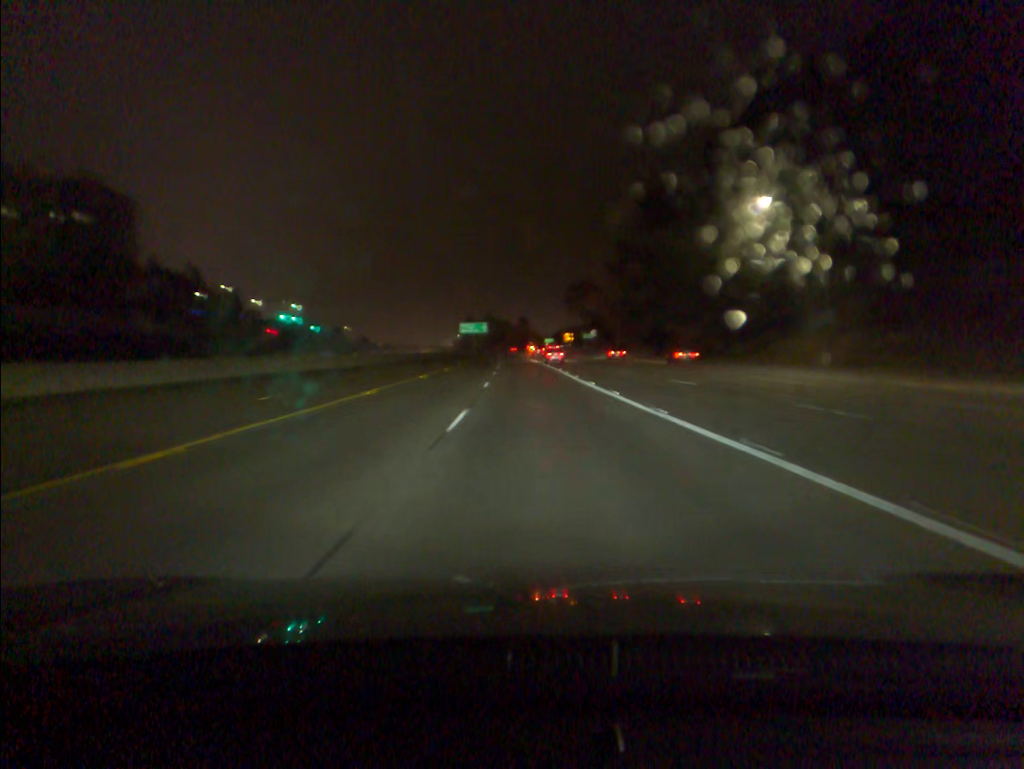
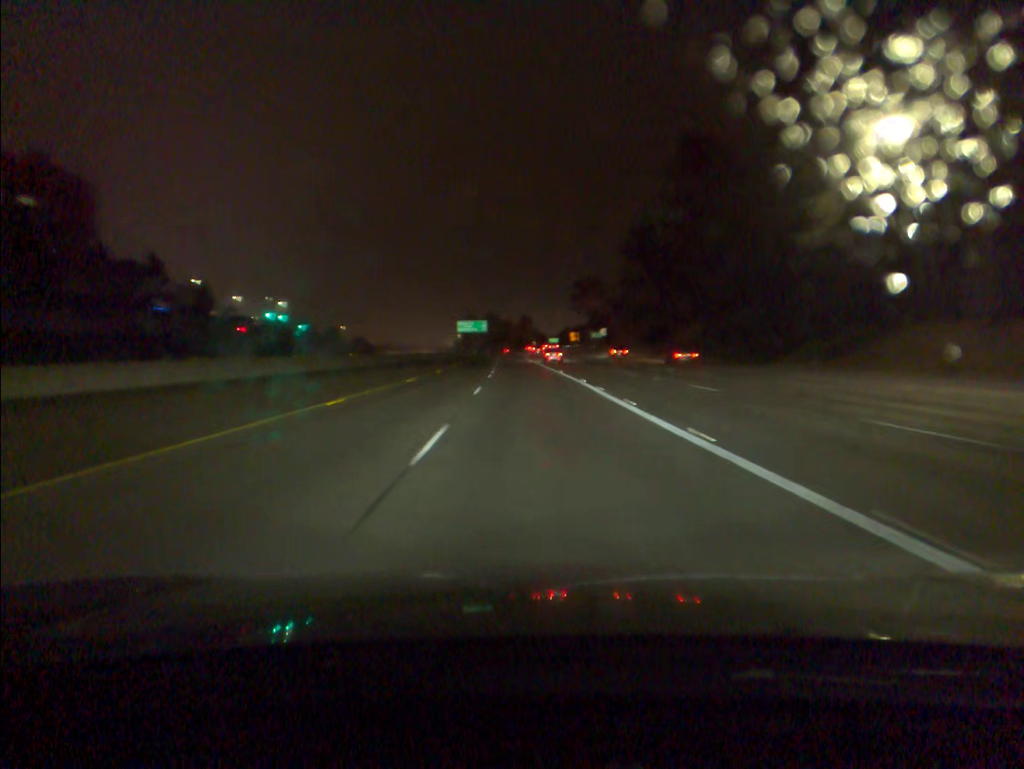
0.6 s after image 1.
(0.0, +18.5) m; 0°
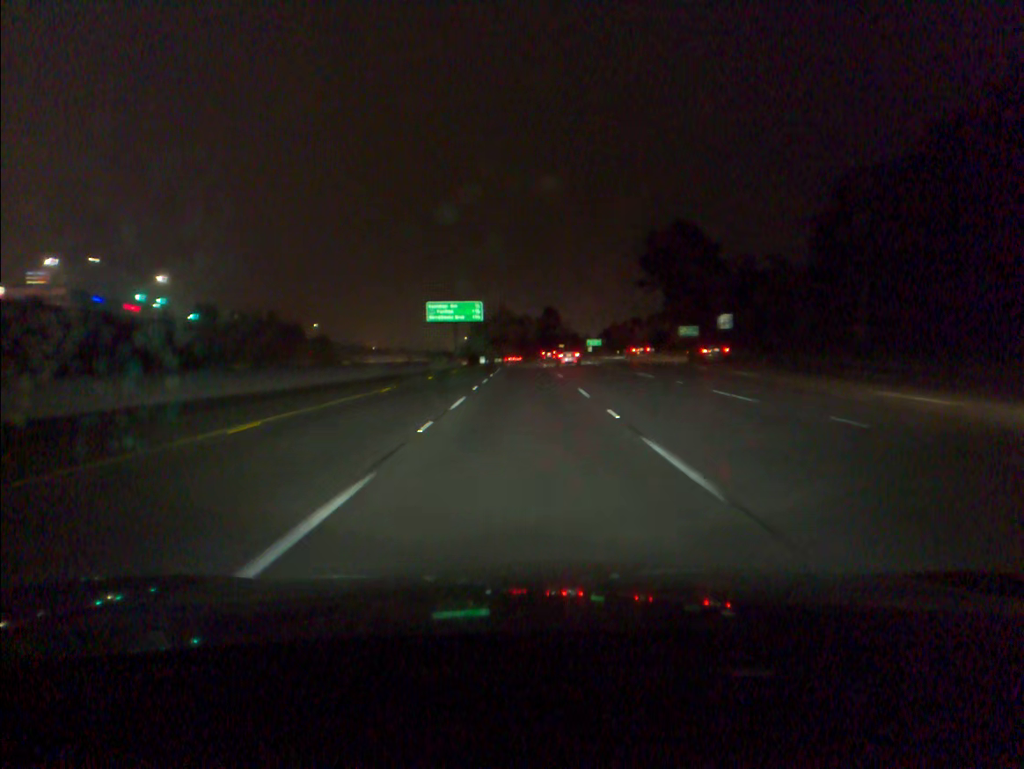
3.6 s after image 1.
(-1.3, +93.5) m; -1°
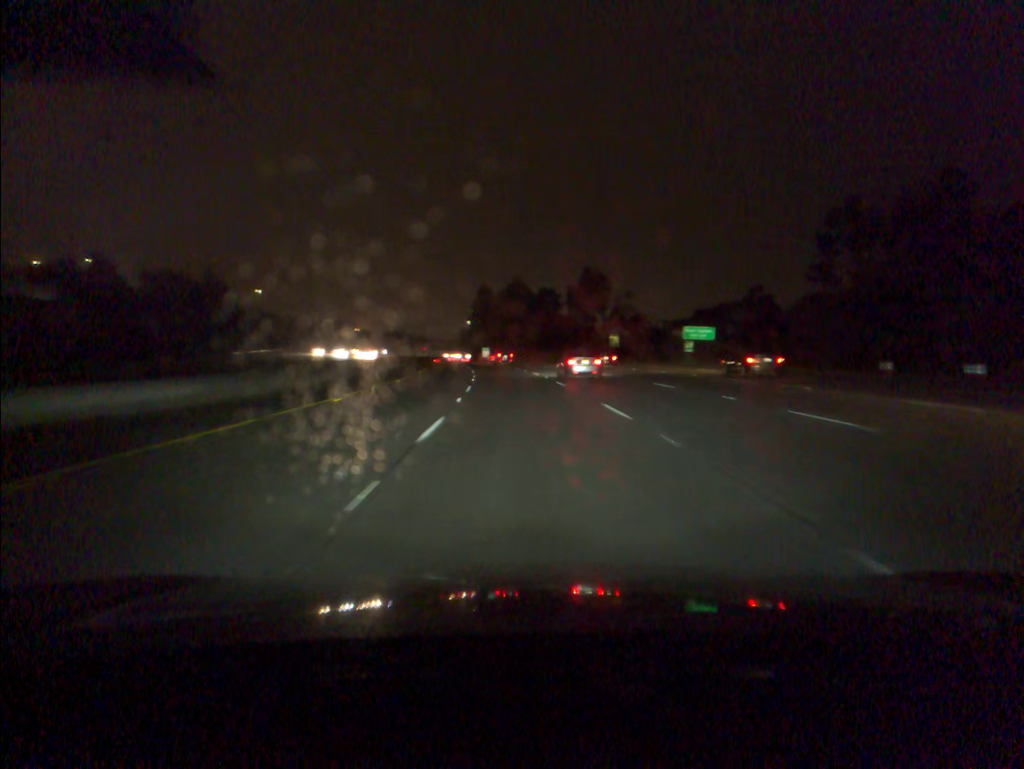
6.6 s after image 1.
(0.0, +94.2) m; -1°
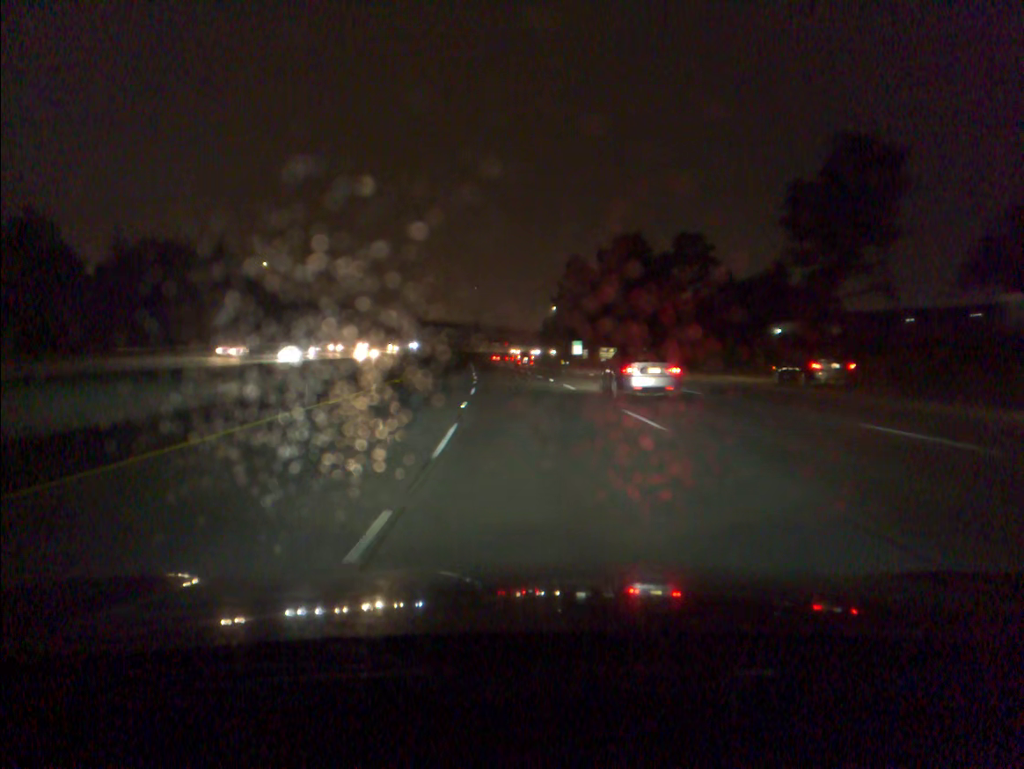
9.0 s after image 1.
(-4.2, +74.7) m; -6°
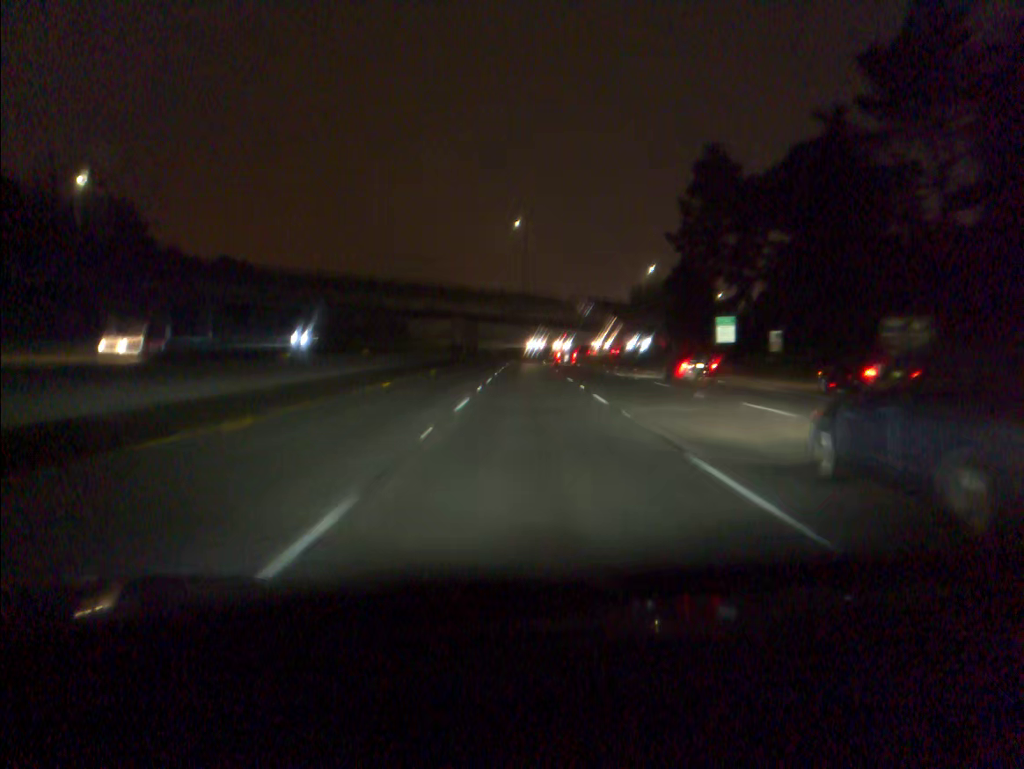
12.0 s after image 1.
(-4.5, +95.0) m; -4°
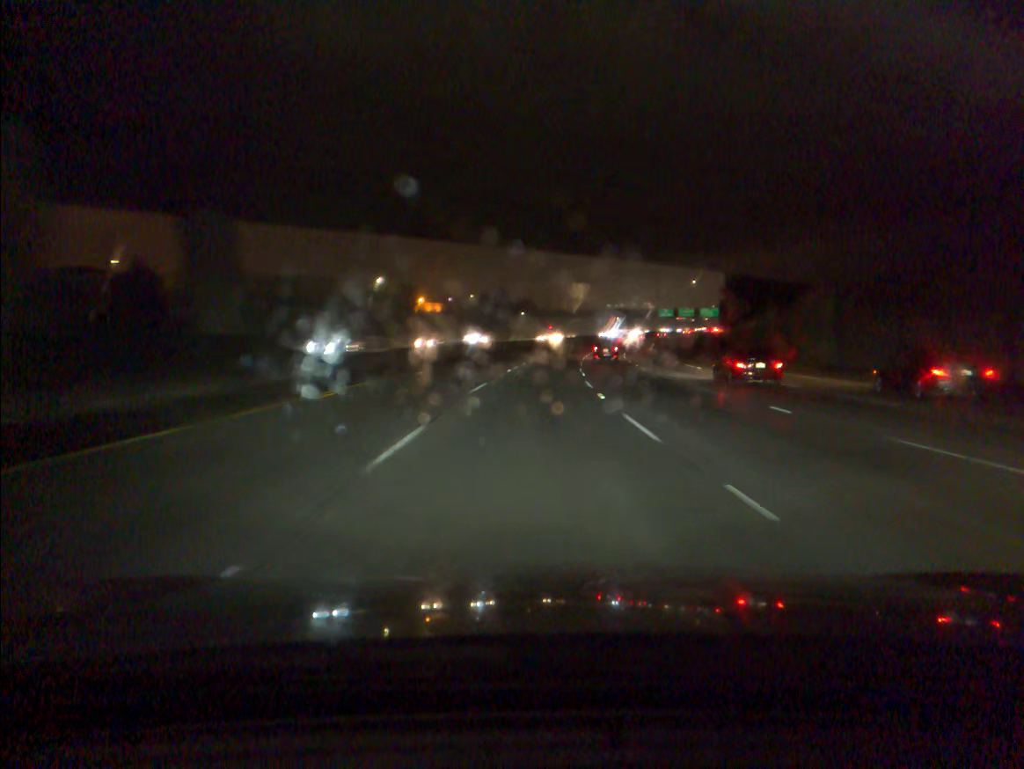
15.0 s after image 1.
(+0.5, +96.3) m; +2°
